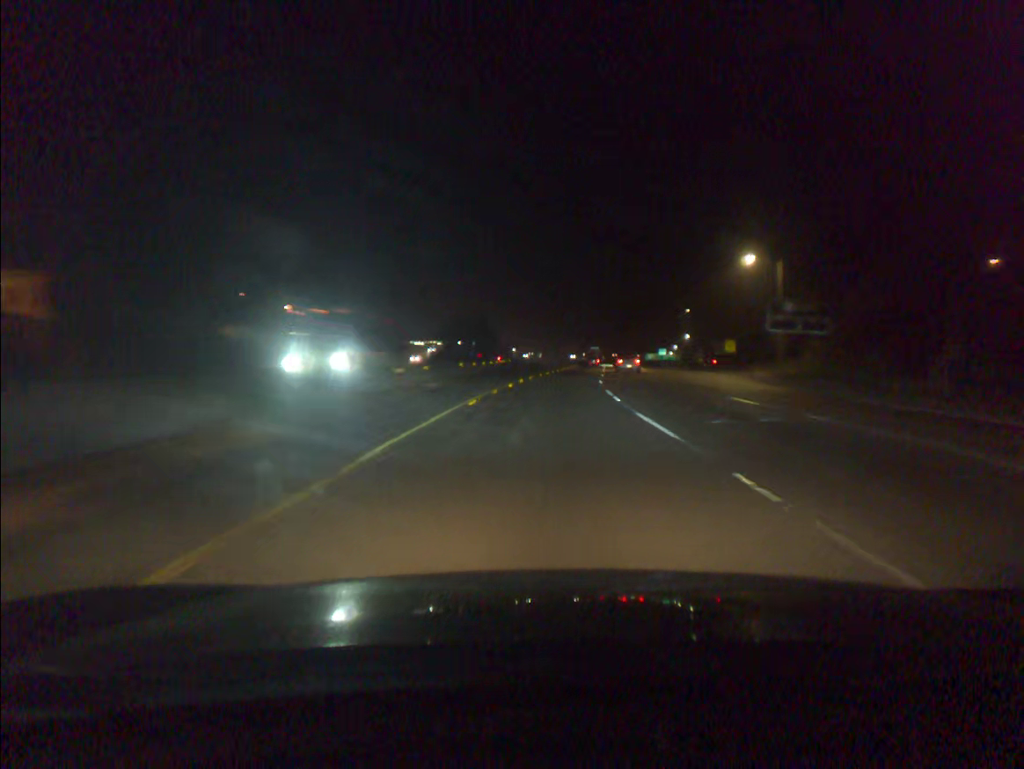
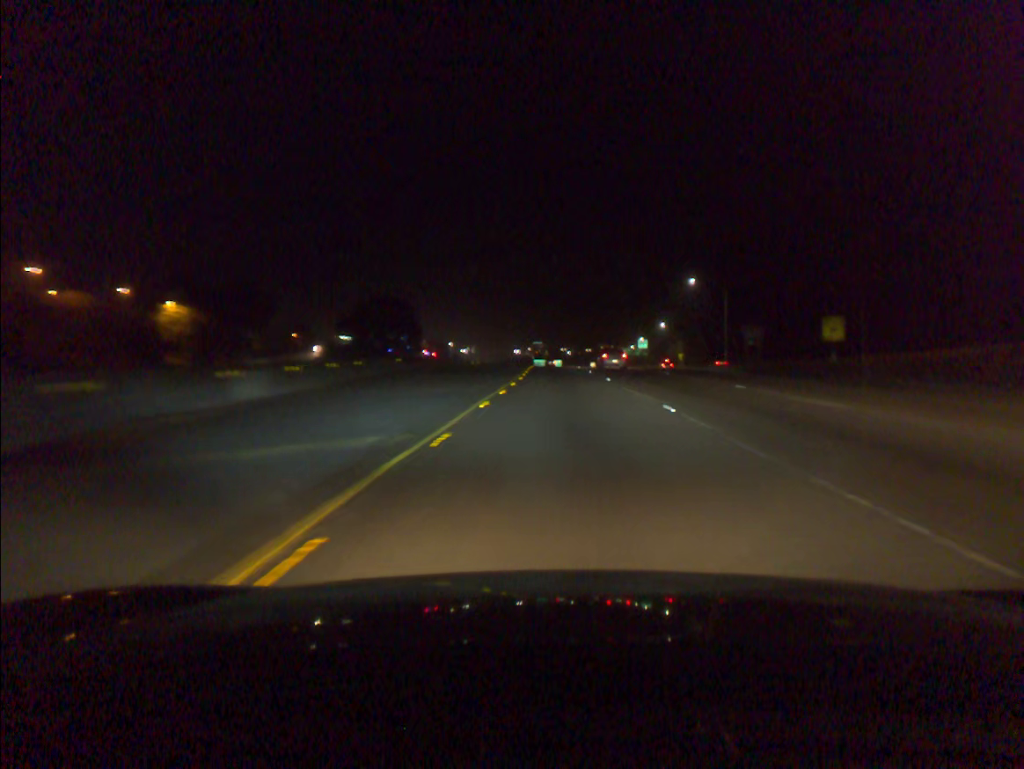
(+1.5, +51.3) m; +4°
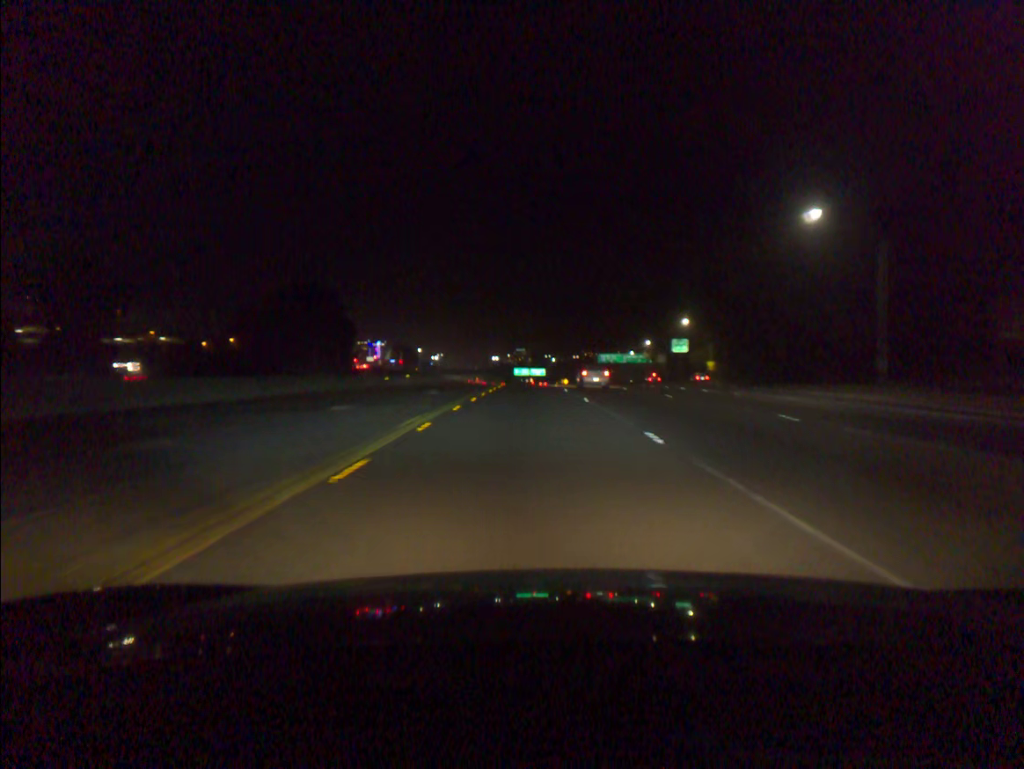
(+1.1, +50.4) m; +1°
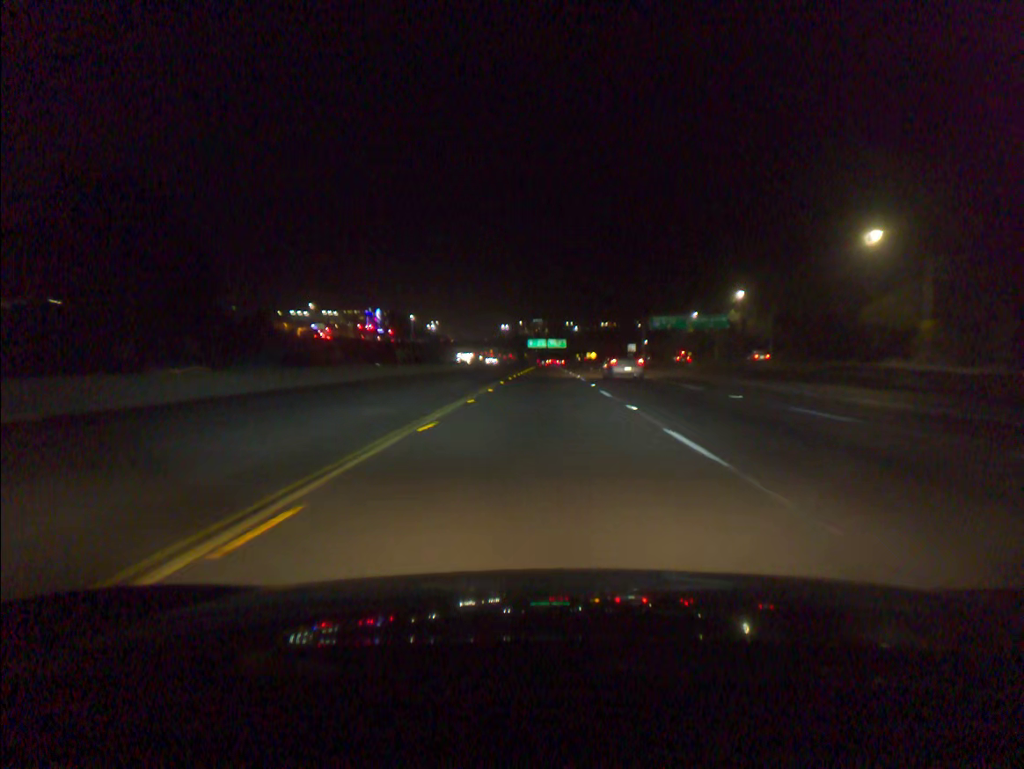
(-1.0, +67.3) m; -1°
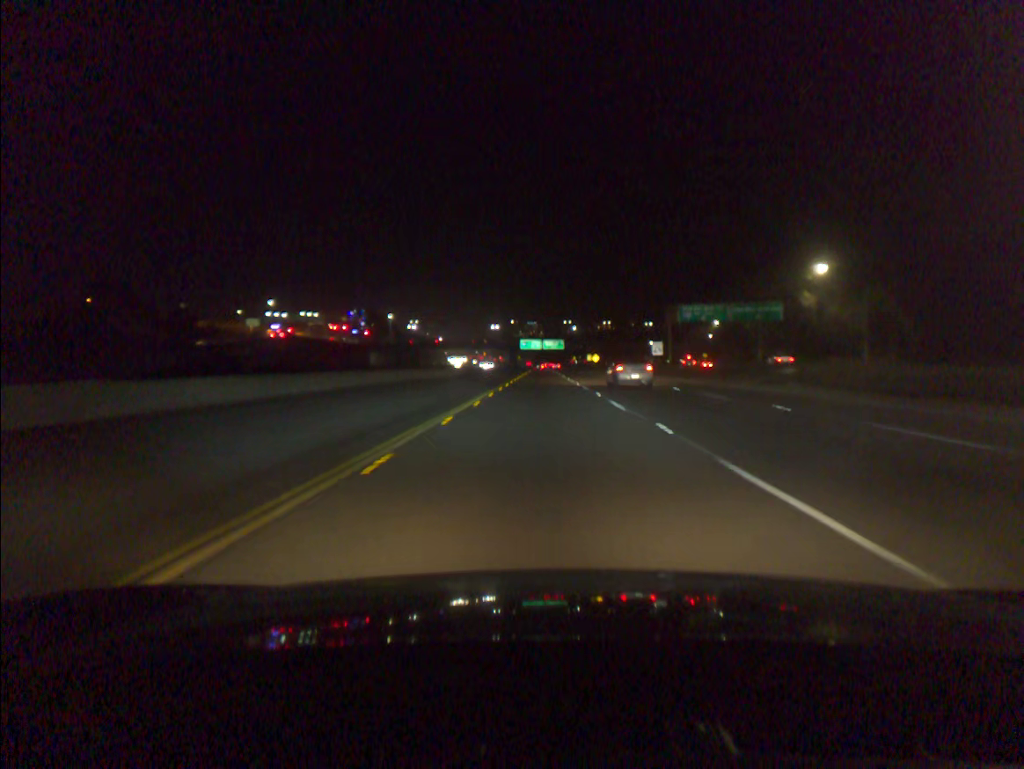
(+0.1, +34.2) m; 0°
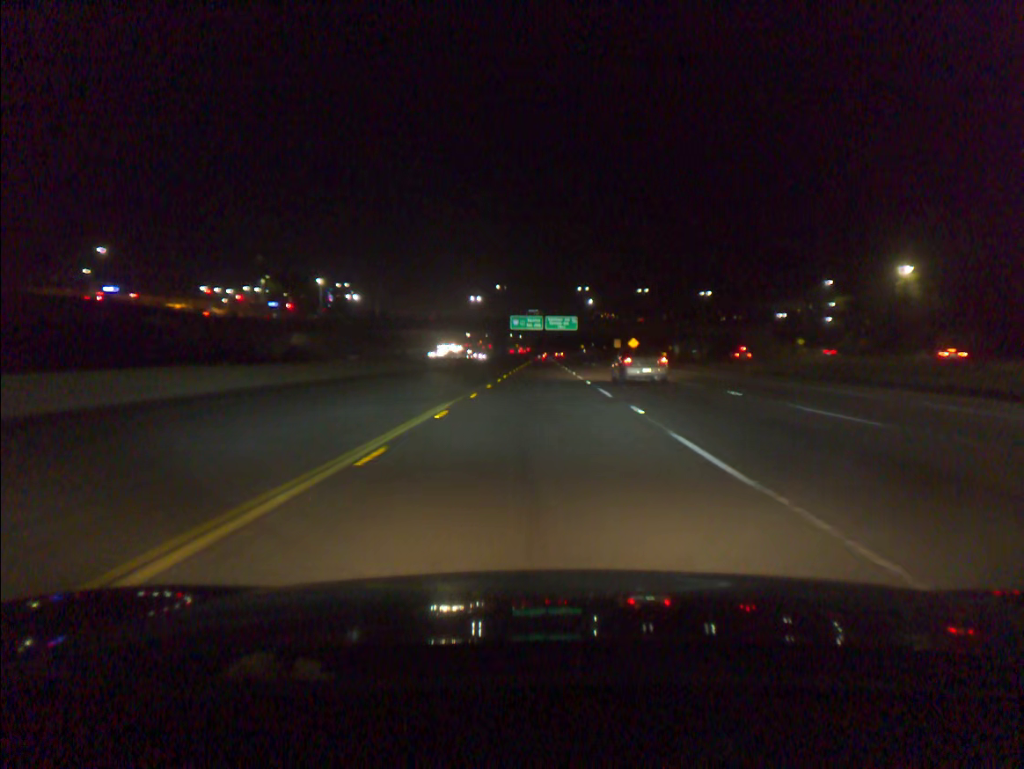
(+0.1, +85.5) m; 0°
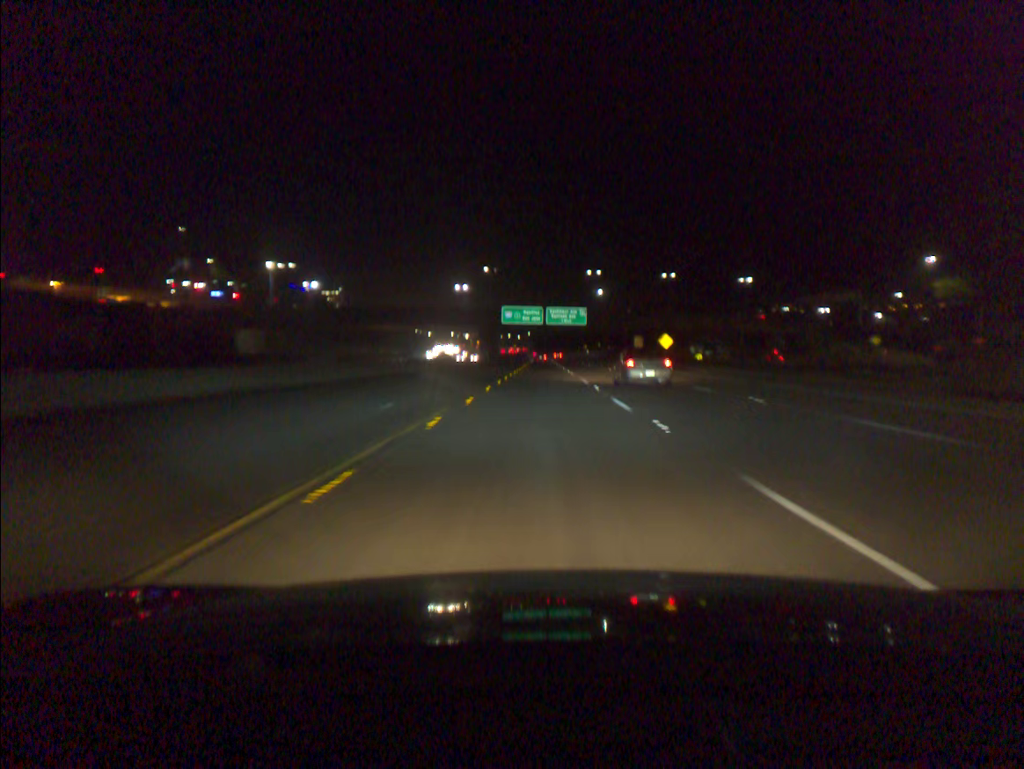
(0.0, +34.0) m; 0°
